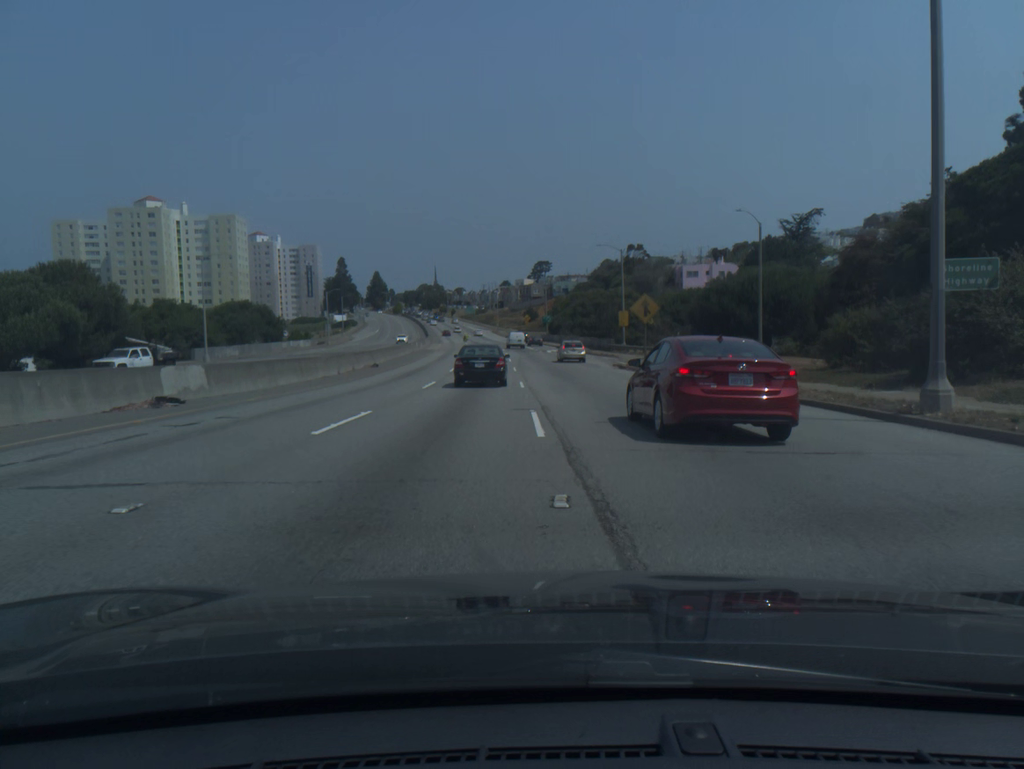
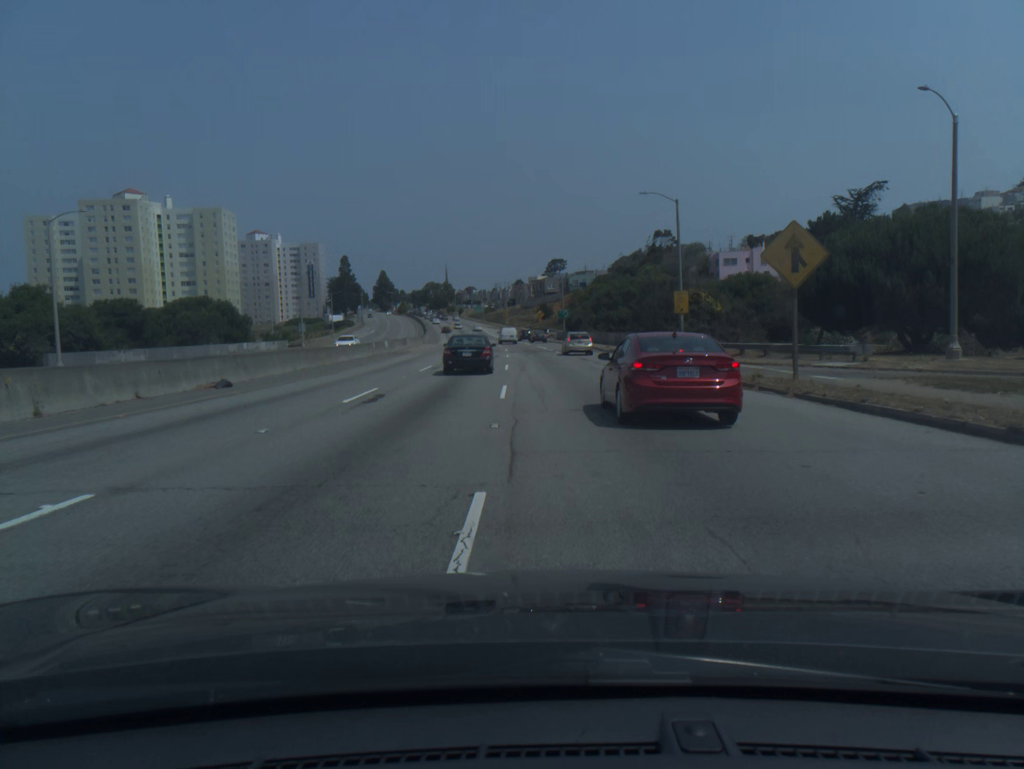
(-0.2, +24.0) m; -1°
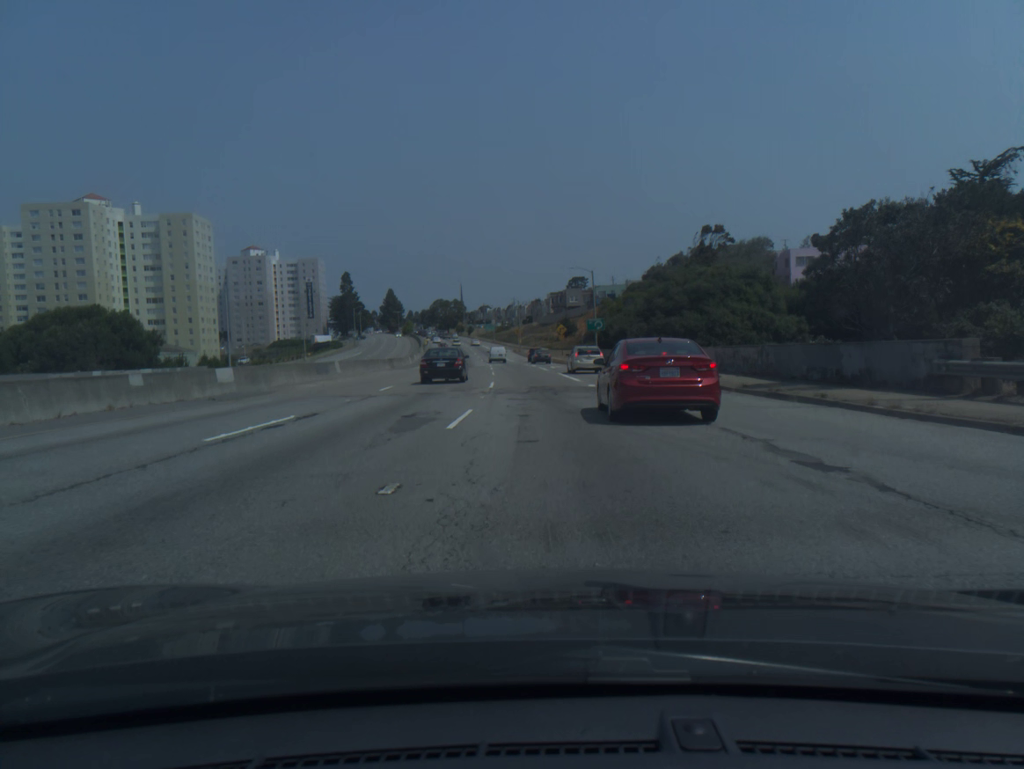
(-0.3, +34.4) m; -1°
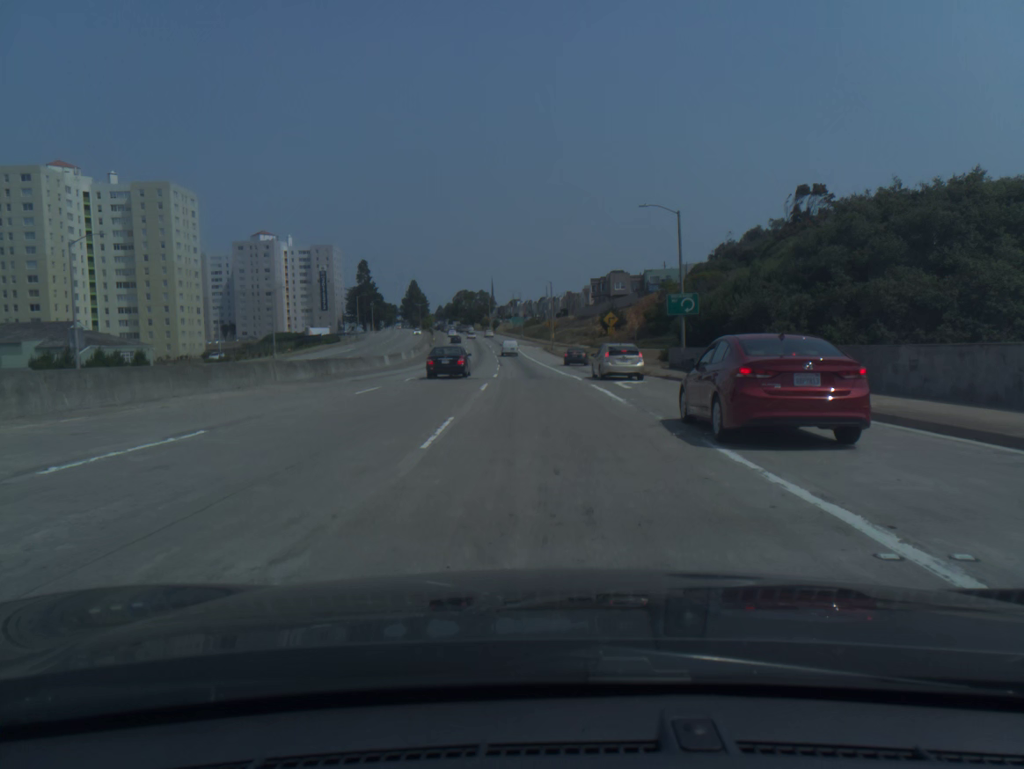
(-0.9, +33.6) m; -3°
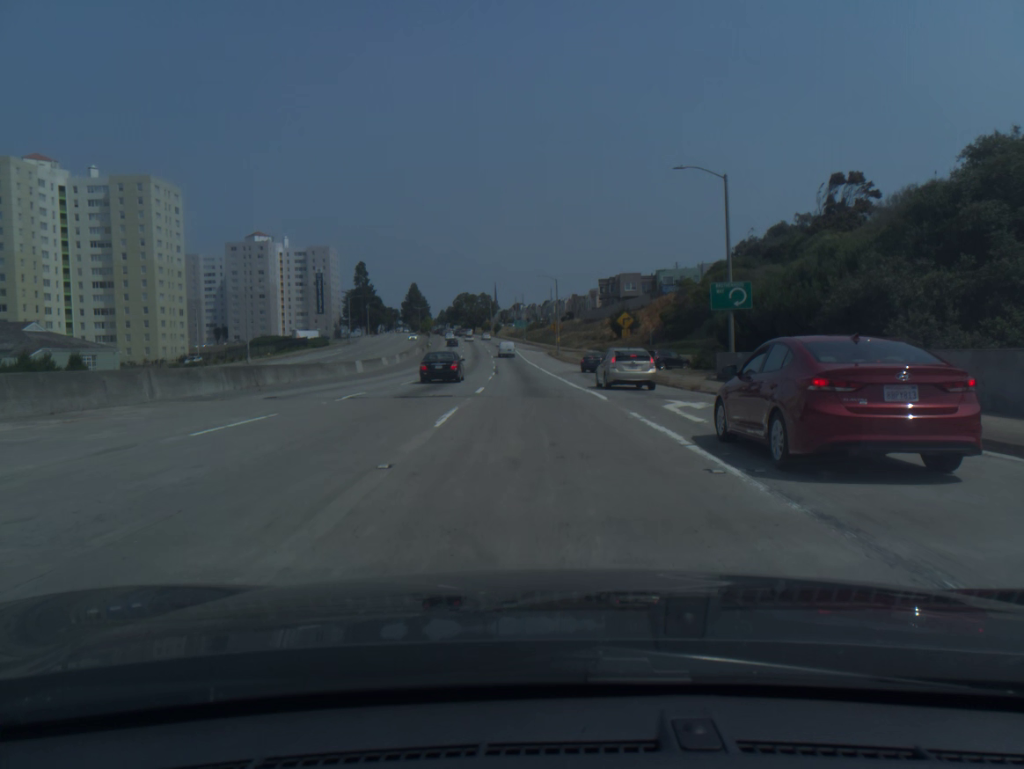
(0.0, +11.0) m; 0°
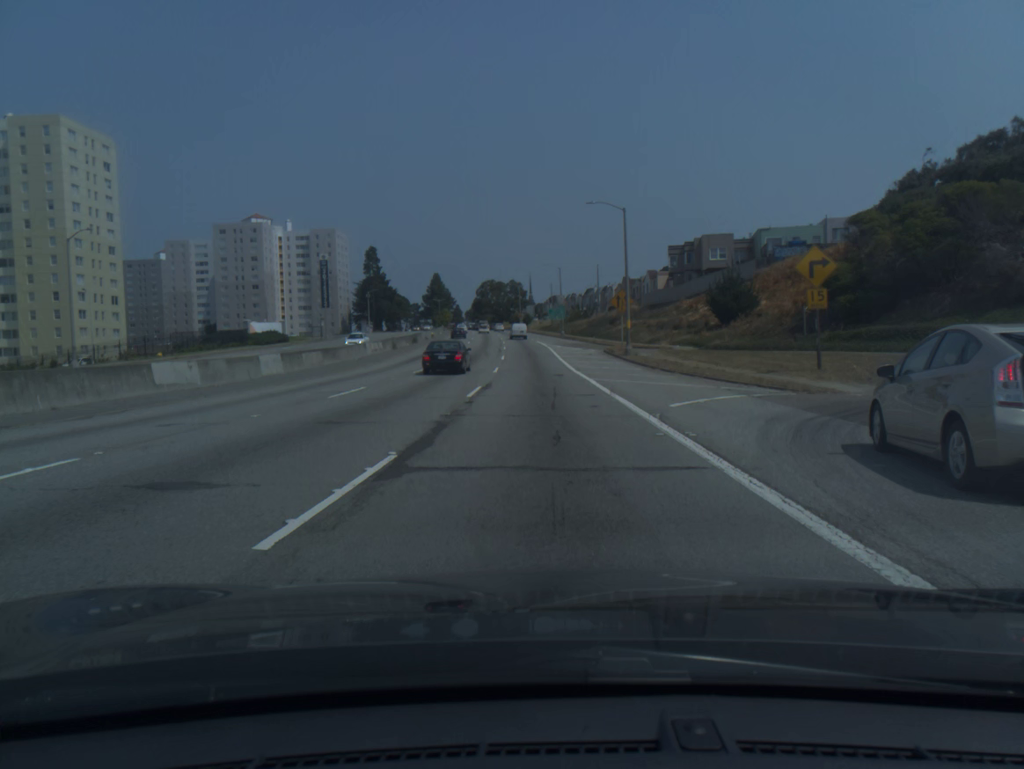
(-1.1, +43.7) m; -3°
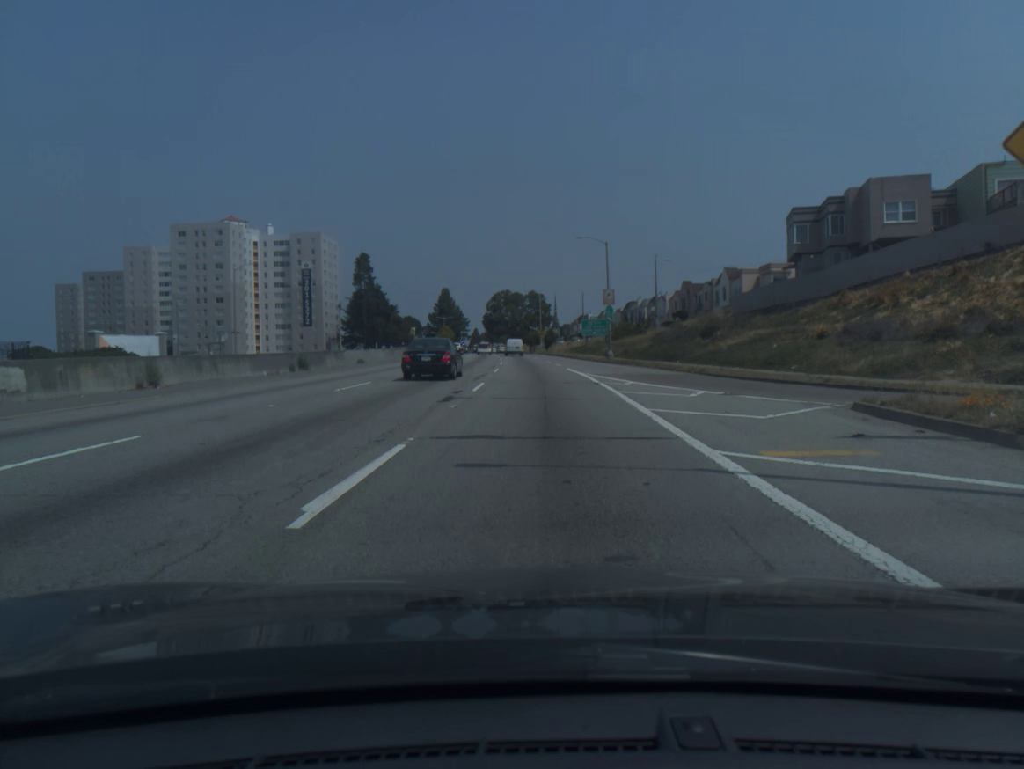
(-0.5, +43.4) m; -2°
